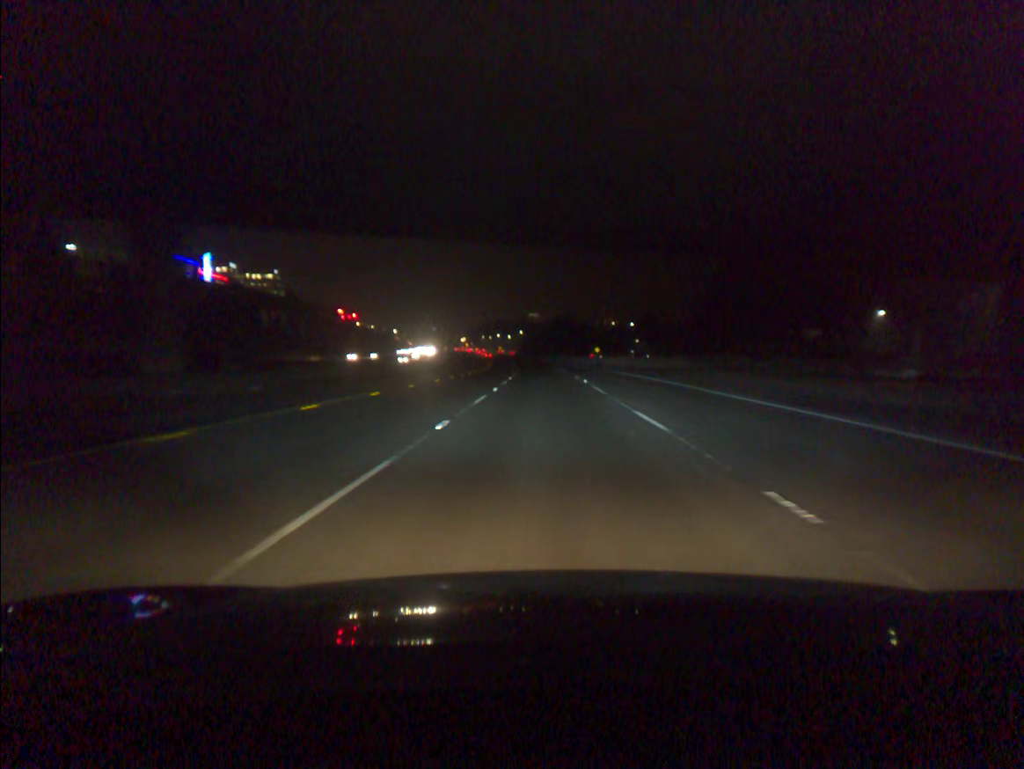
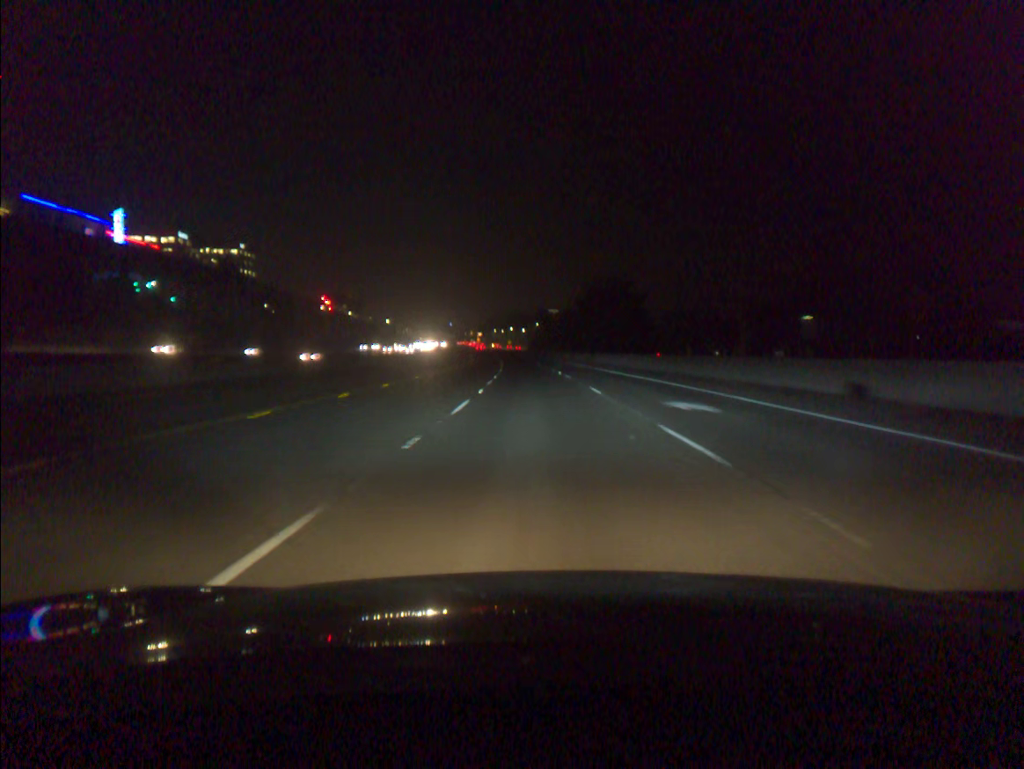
(-0.6, +75.6) m; -1°
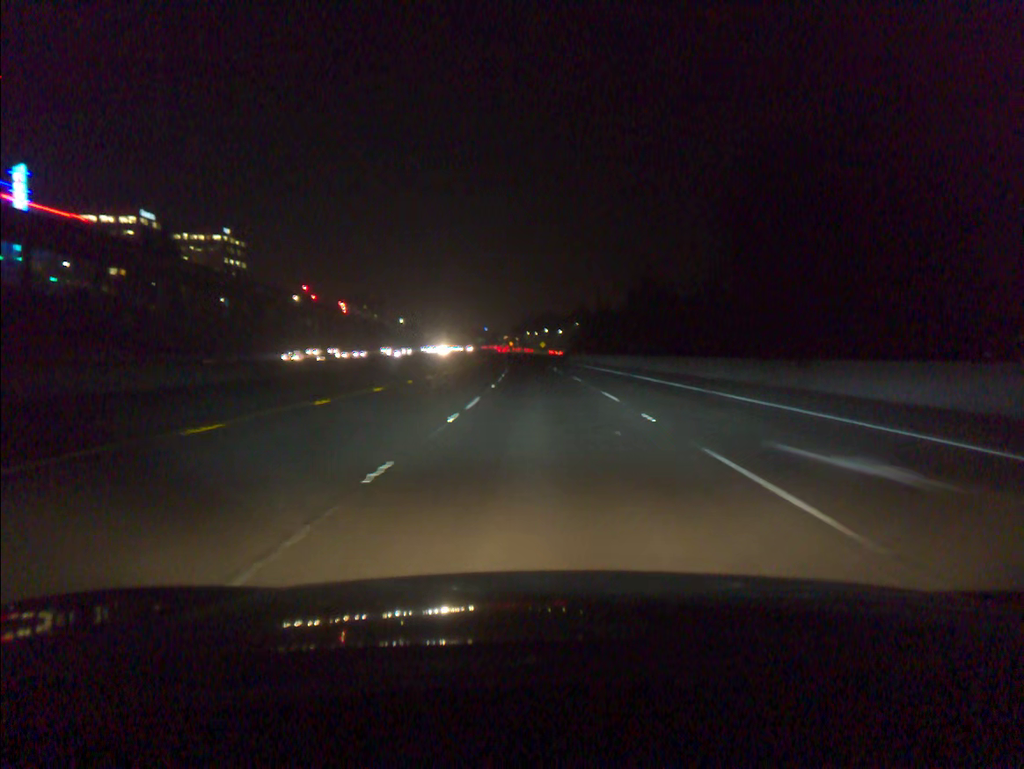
(-1.5, +60.7) m; -3°
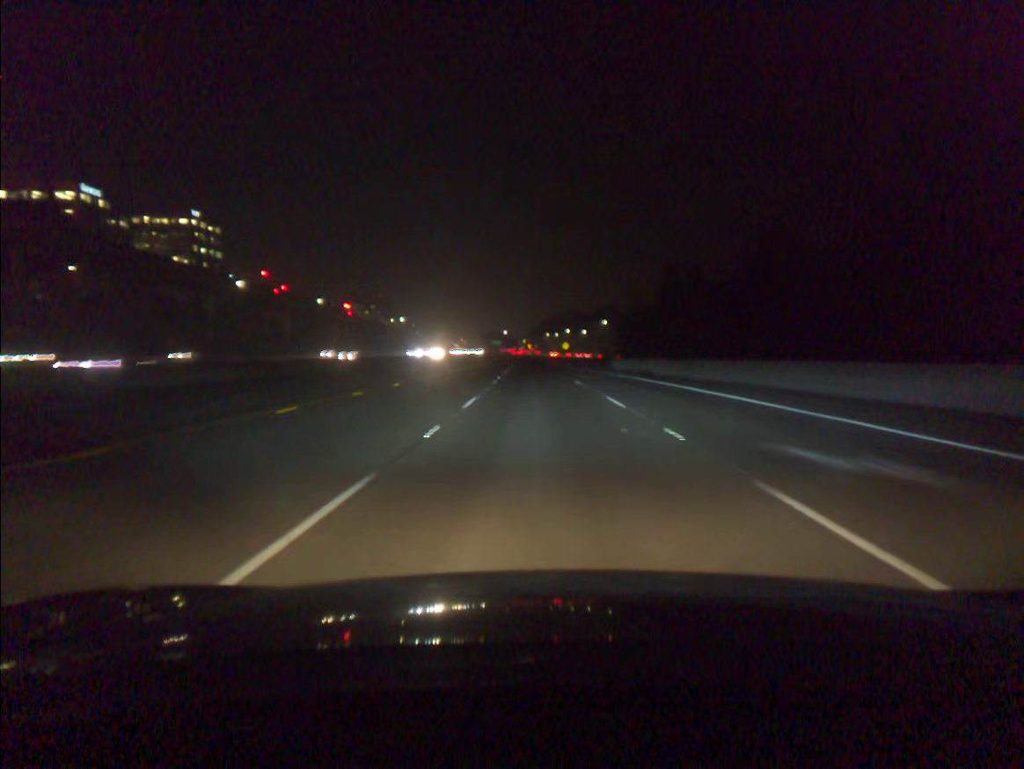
(-0.6, +46.5) m; -1°
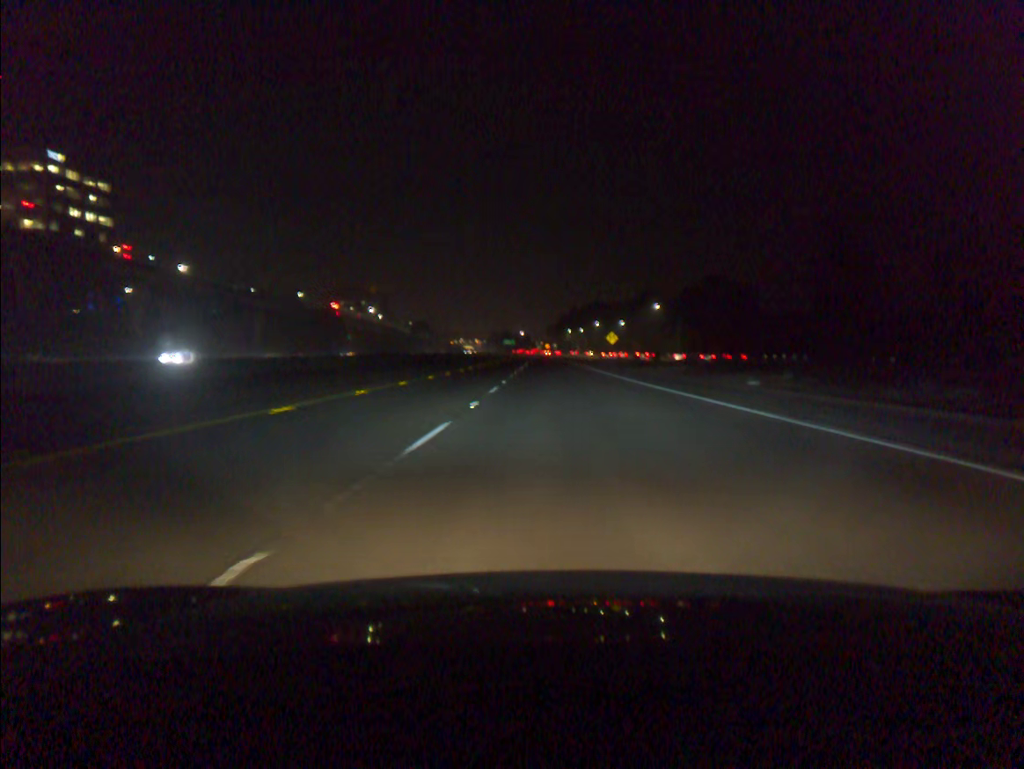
(-1.3, +80.7) m; -1°
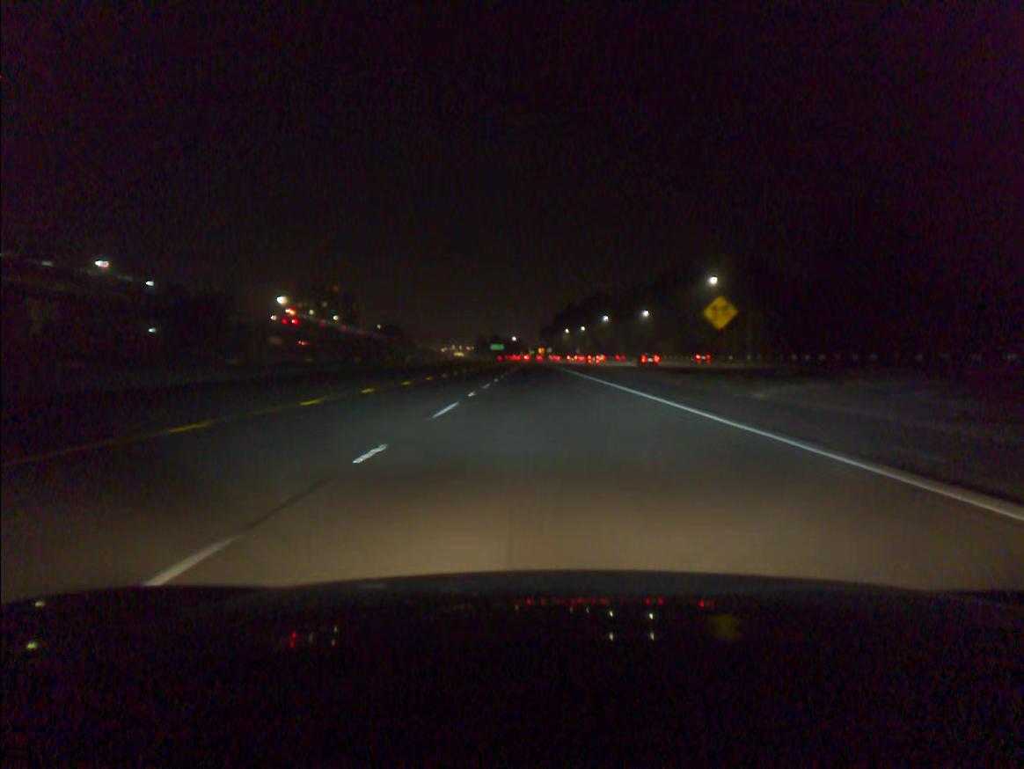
(+0.4, +67.9) m; 0°
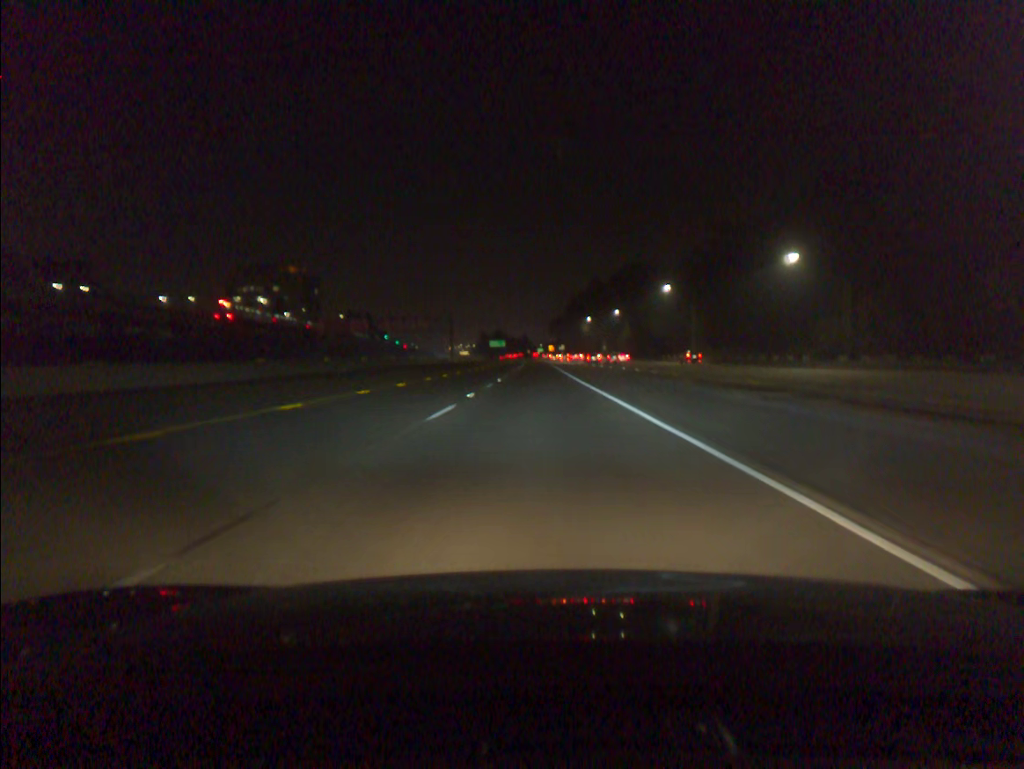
(-0.6, +88.9) m; -1°
